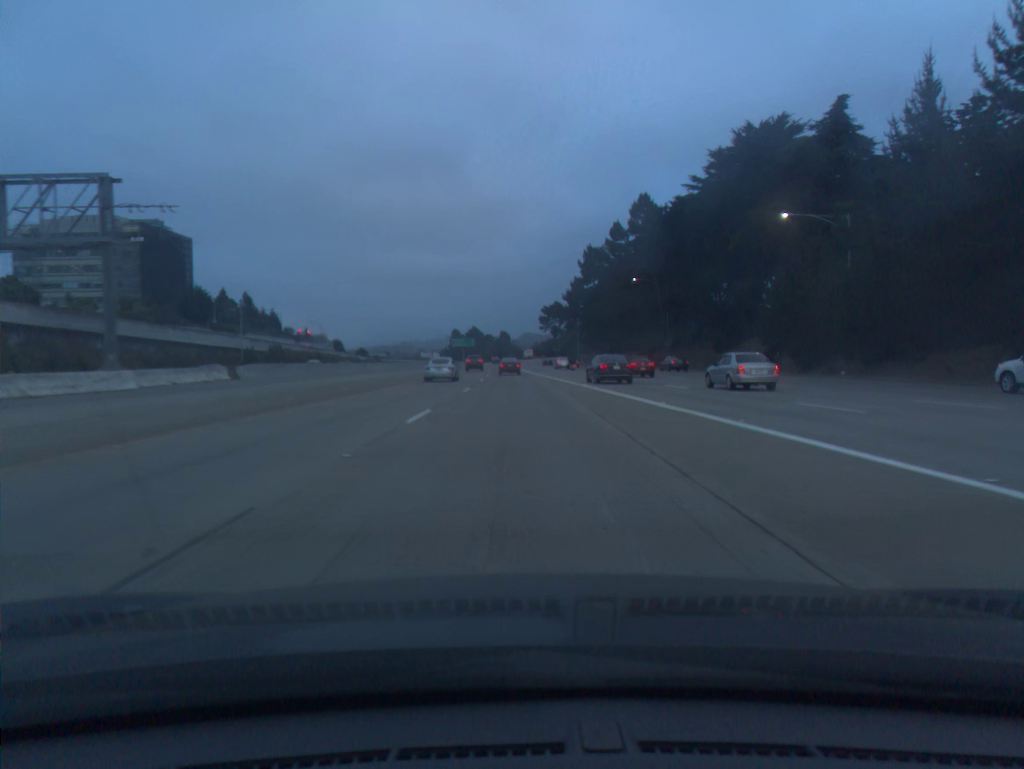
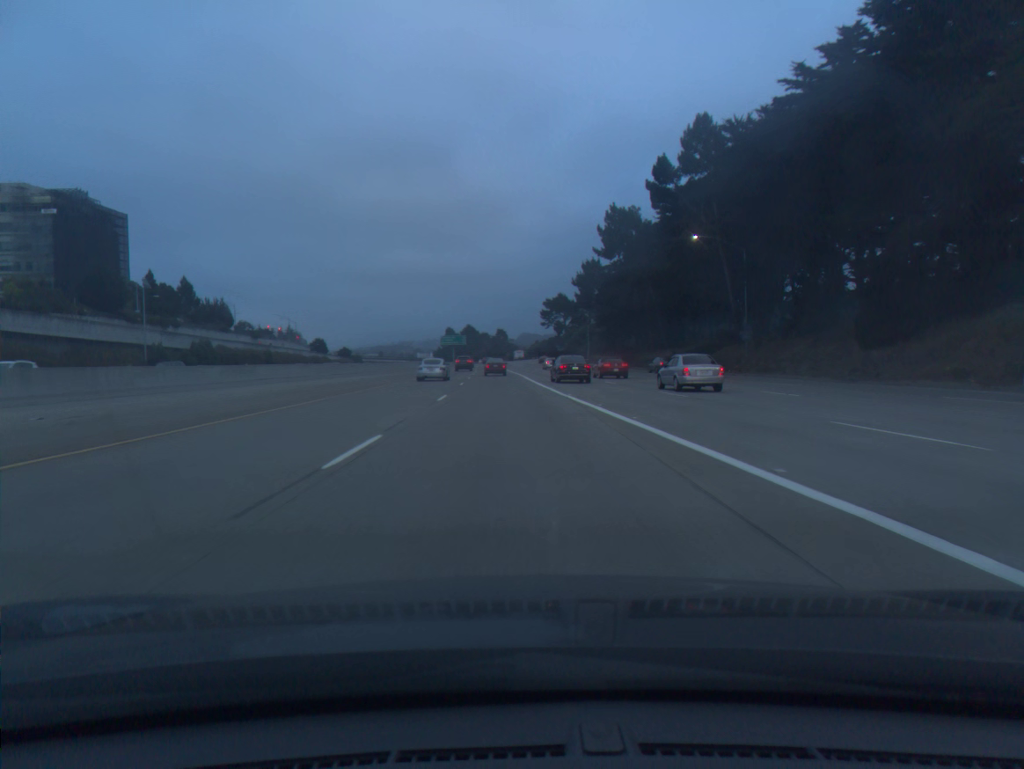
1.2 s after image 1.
(0.0, +35.1) m; 0°
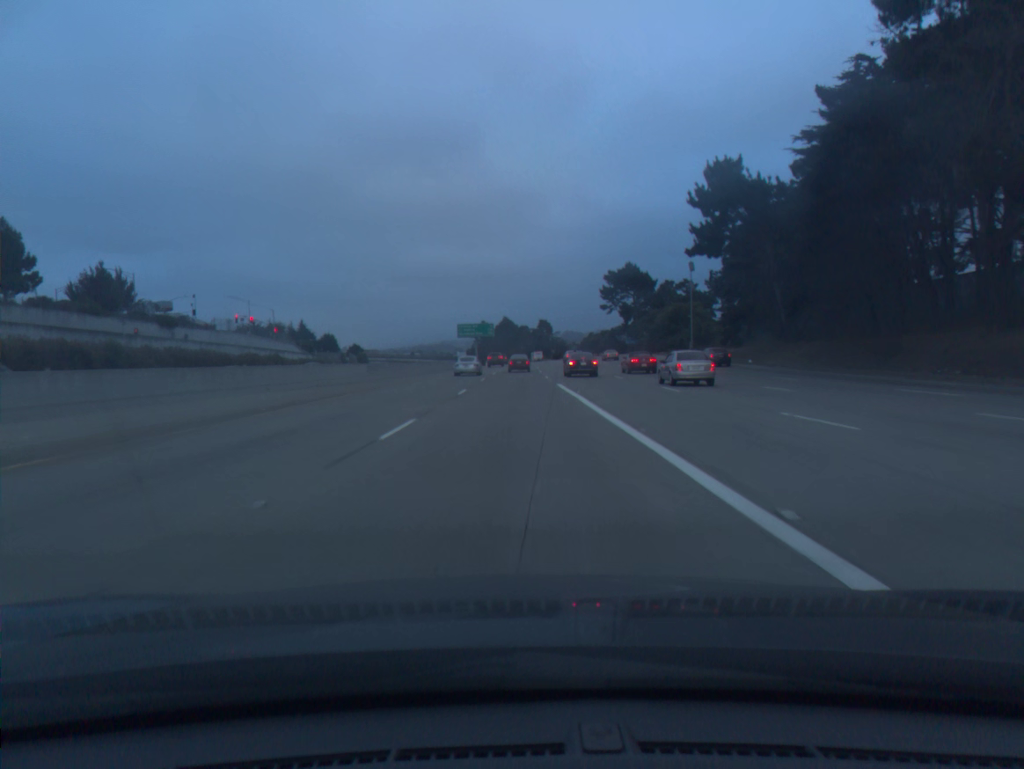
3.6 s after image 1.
(-1.8, +70.2) m; -3°
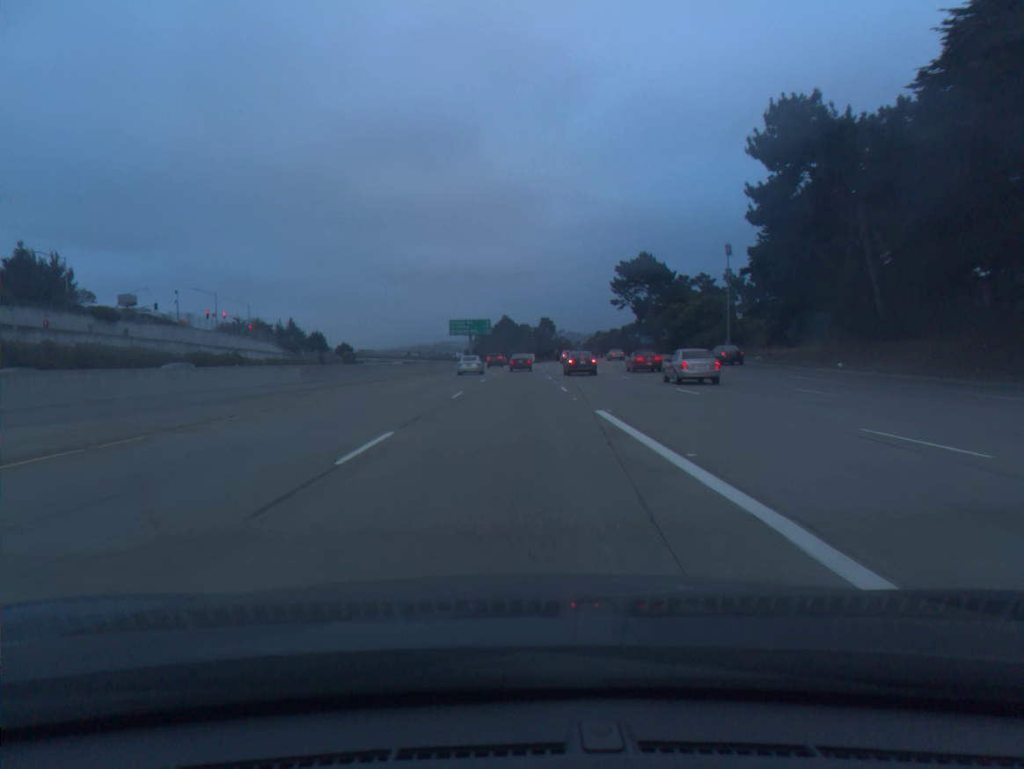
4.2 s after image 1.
(0.0, +17.5) m; 0°
